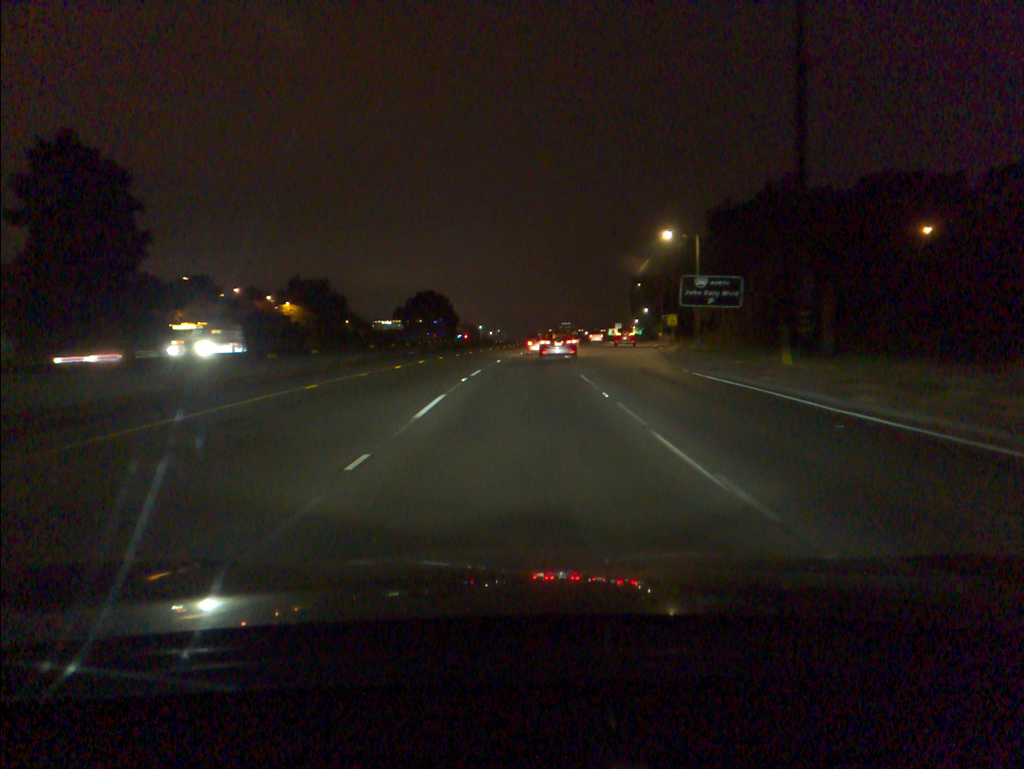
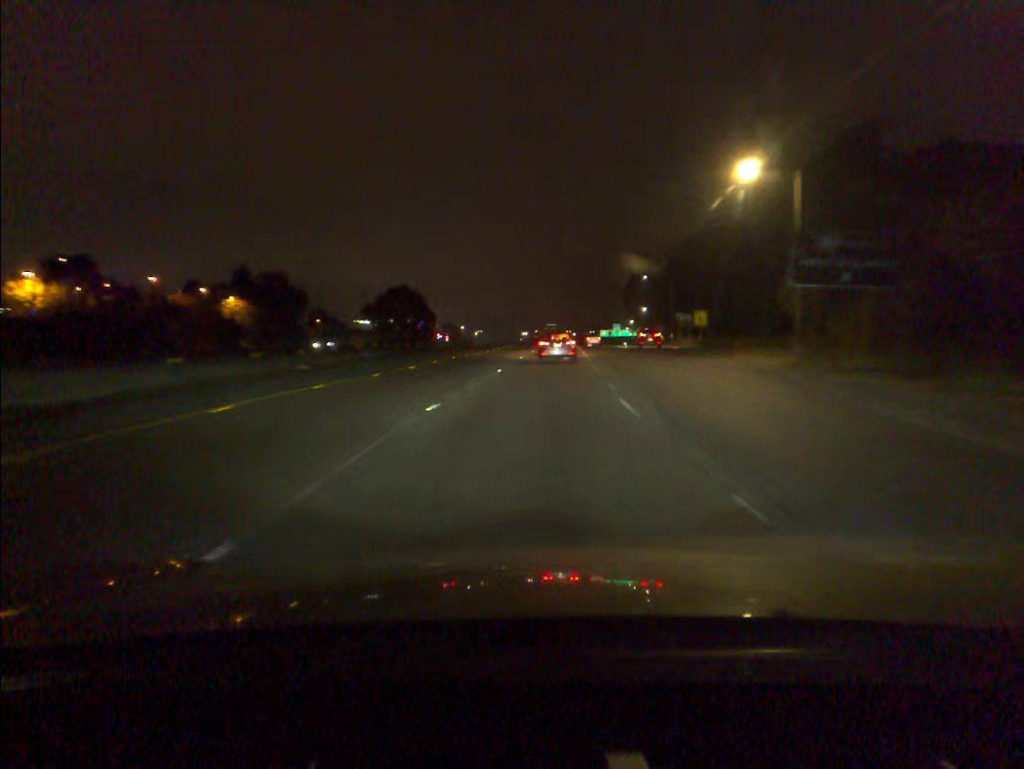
(+0.2, +24.0) m; +1°
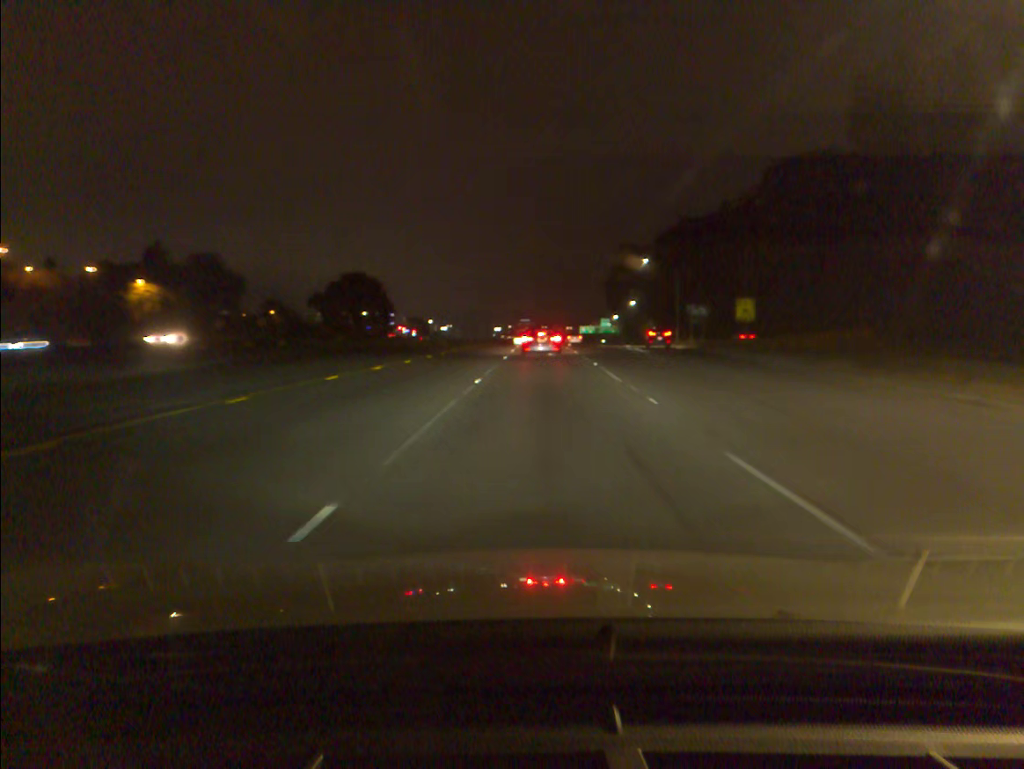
(+0.4, +23.9) m; +2°
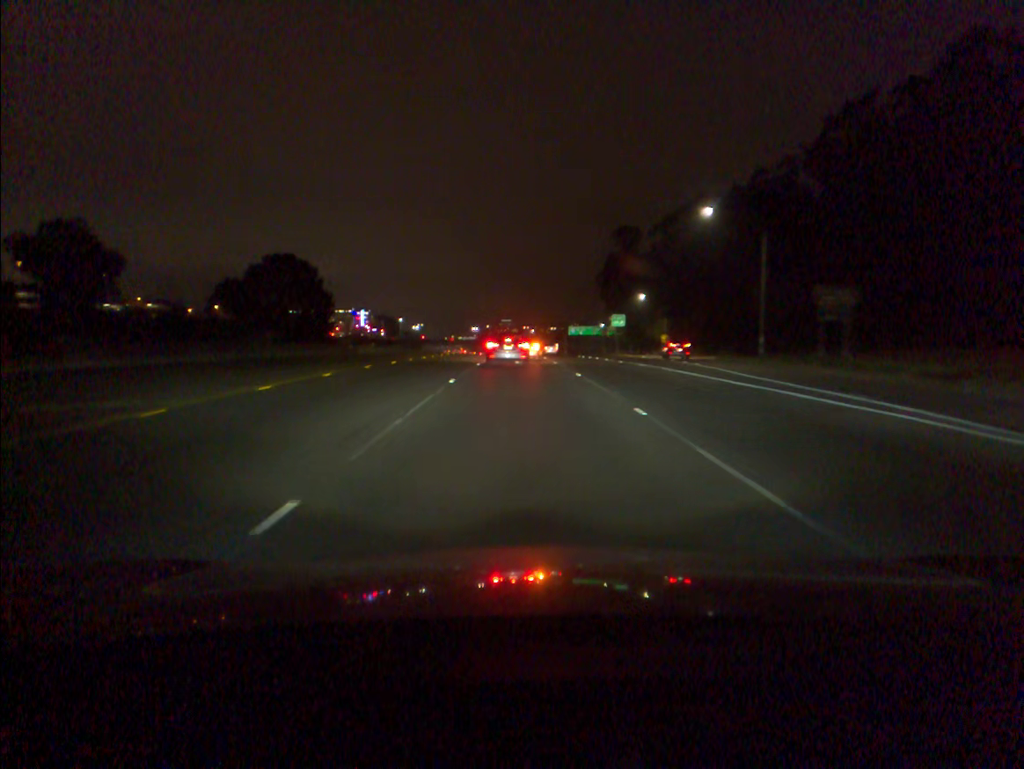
(+1.0, +45.6) m; +1°
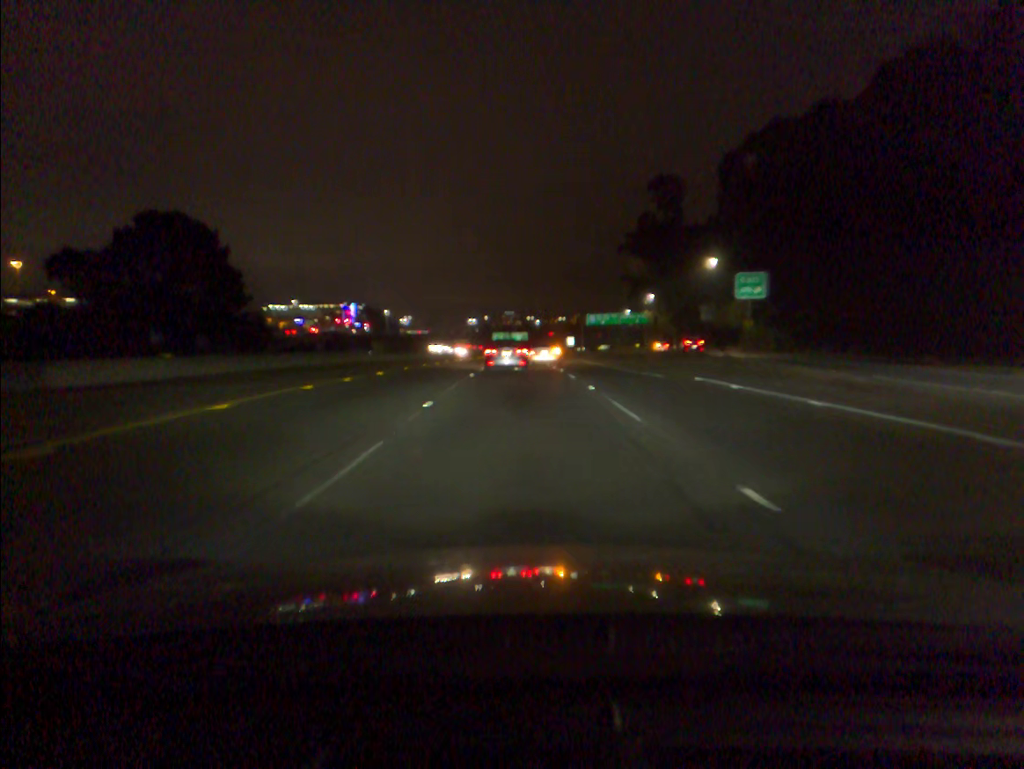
(-0.2, +49.6) m; 0°
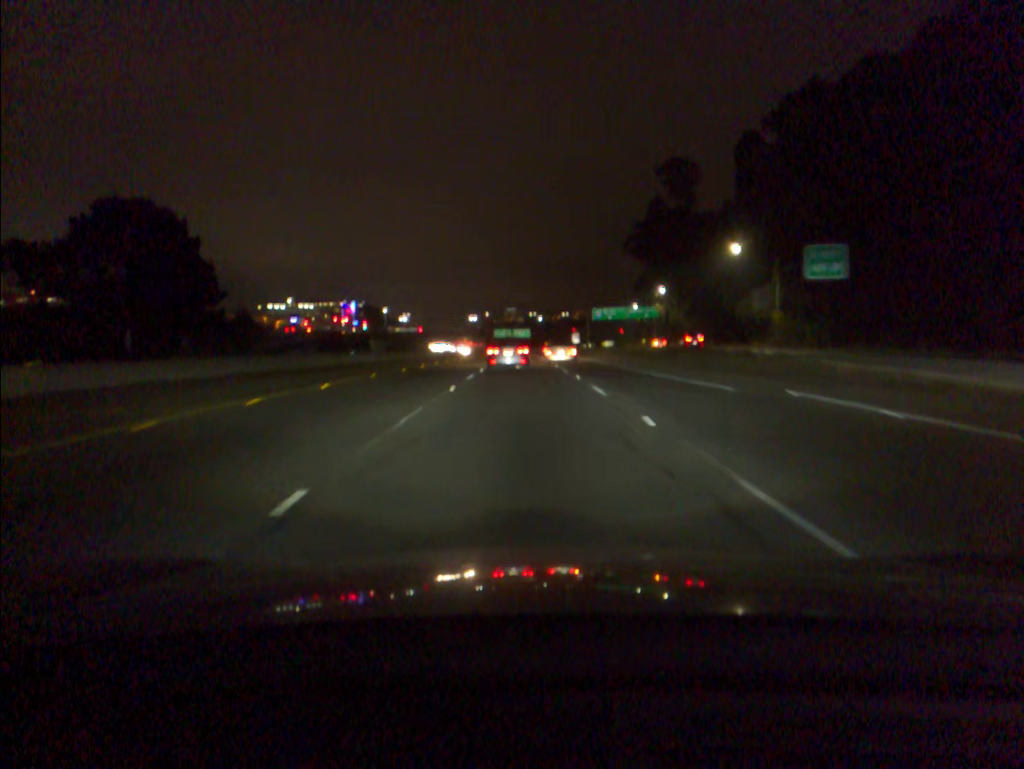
(0.0, +9.3) m; 0°
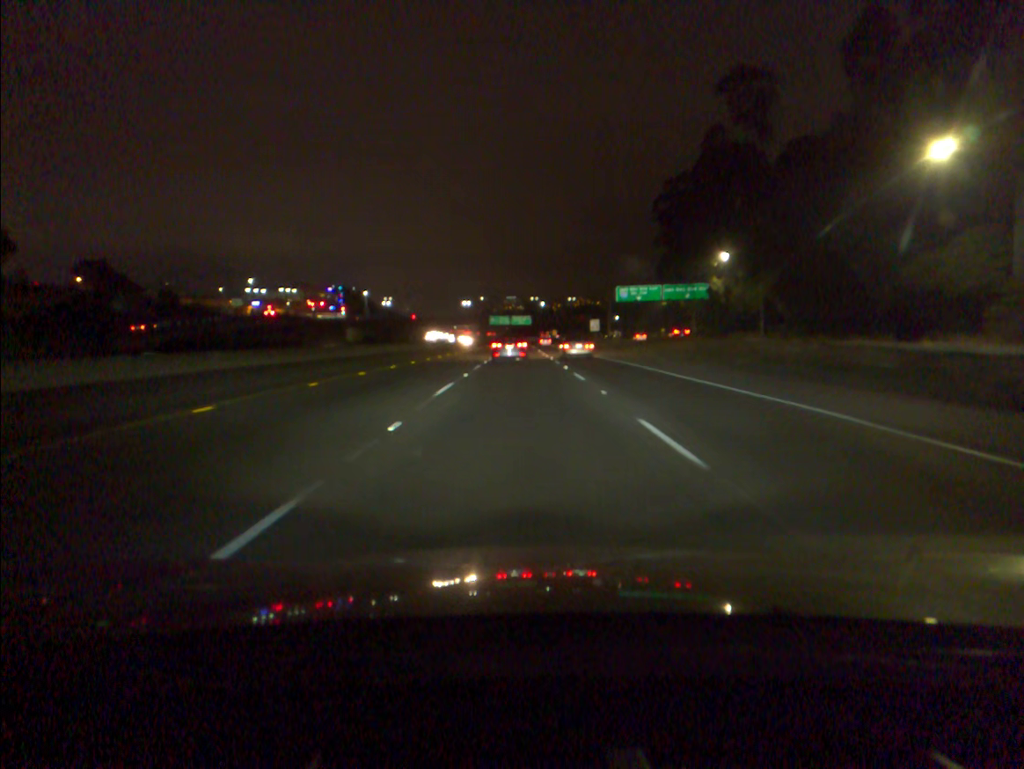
(-0.1, +38.7) m; 0°
